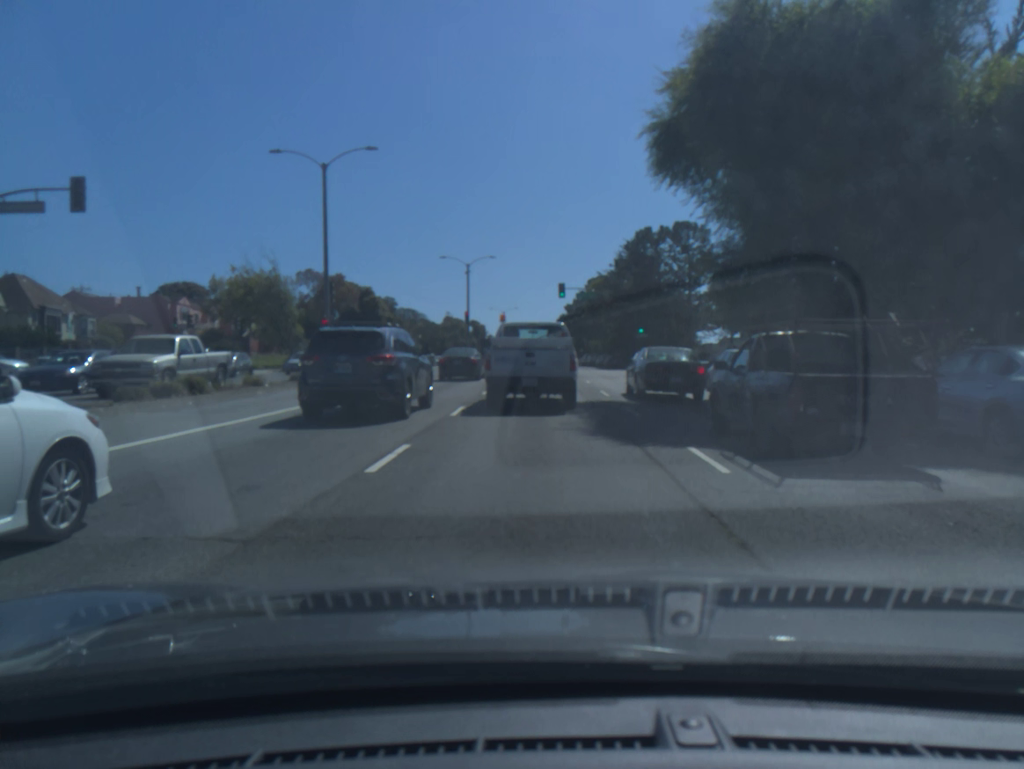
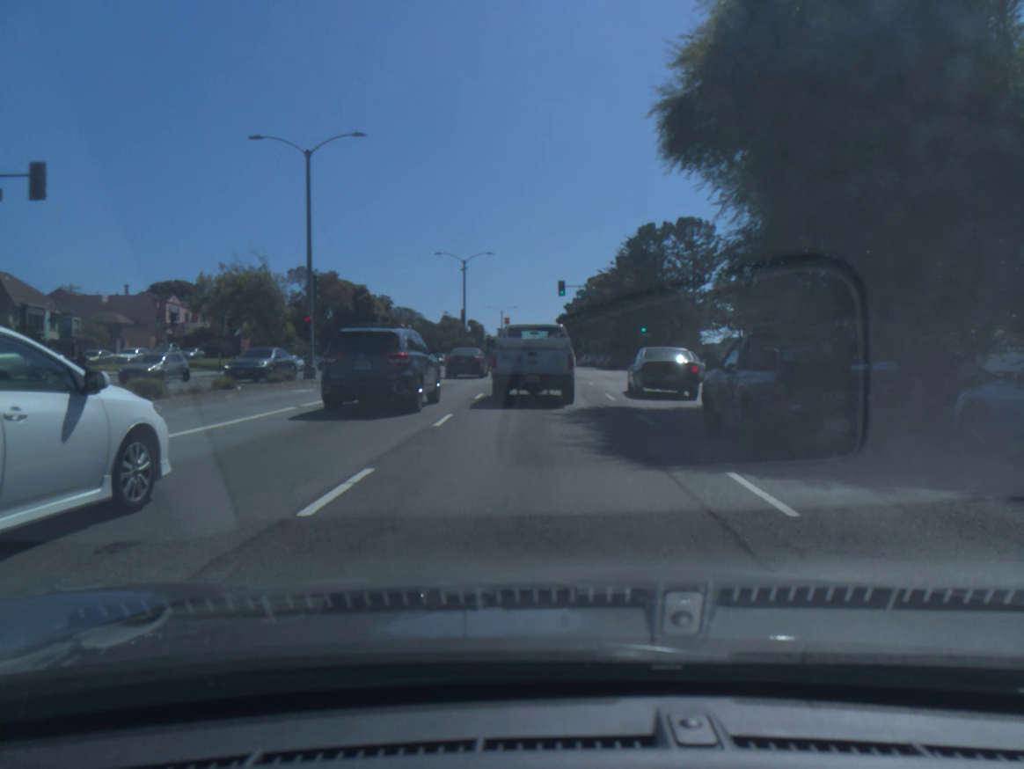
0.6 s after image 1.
(0.0, +2.1) m; 0°
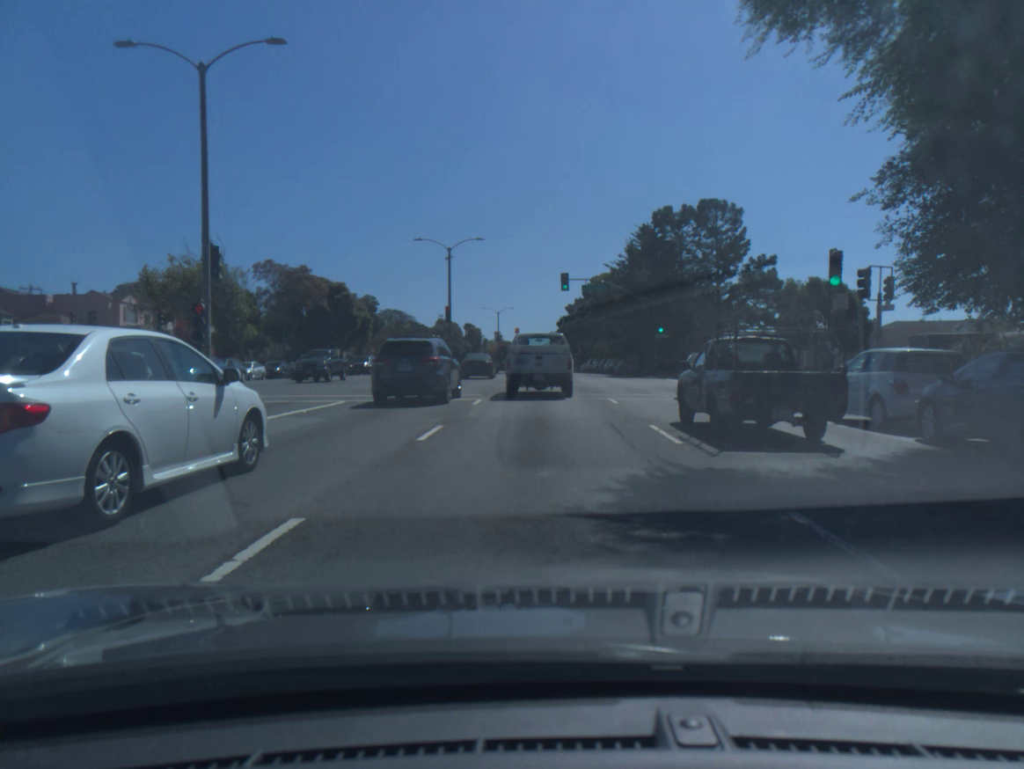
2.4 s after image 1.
(0.0, +9.5) m; 0°
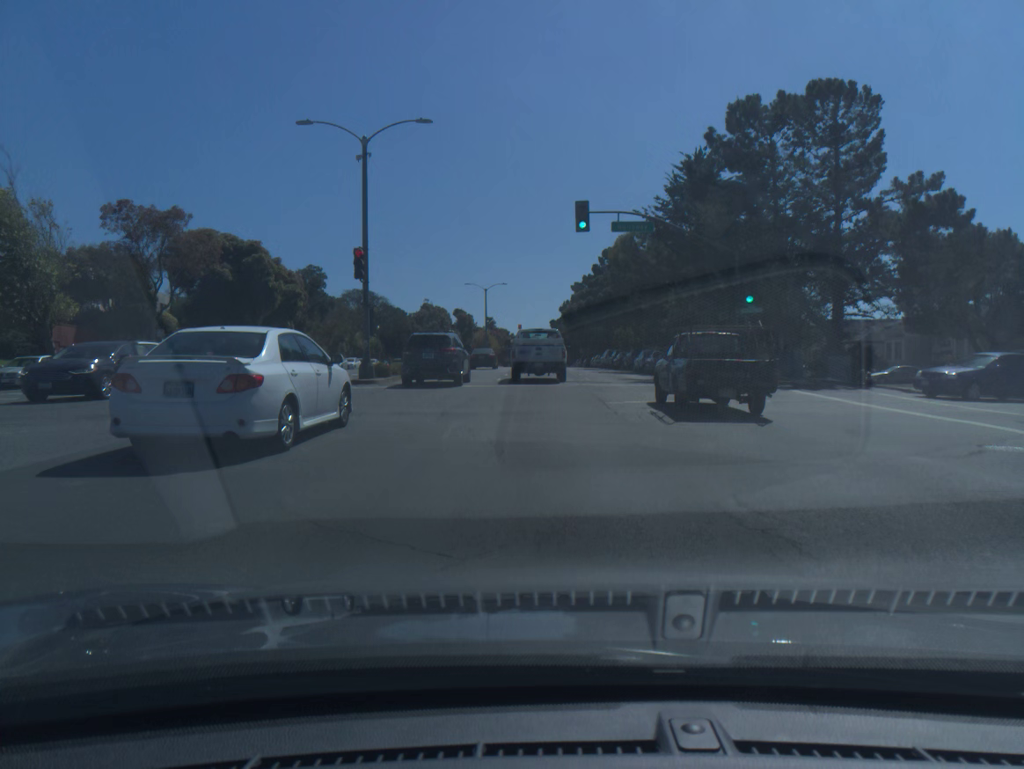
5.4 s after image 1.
(-0.1, +24.2) m; 0°
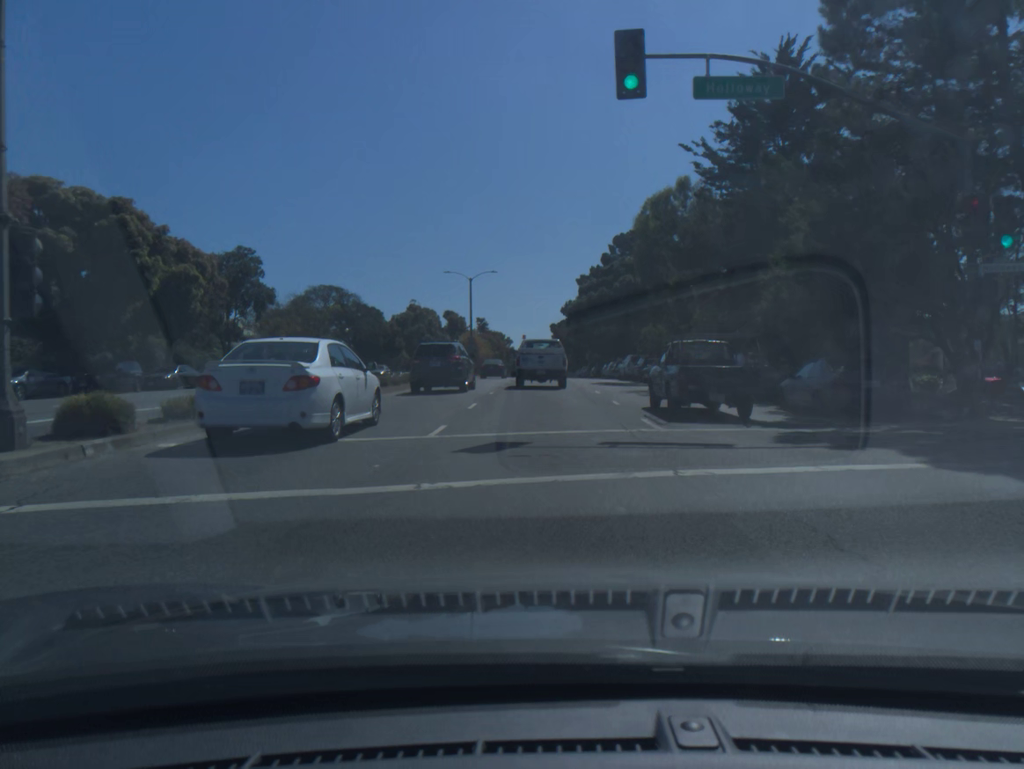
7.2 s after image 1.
(-0.1, +18.6) m; 0°
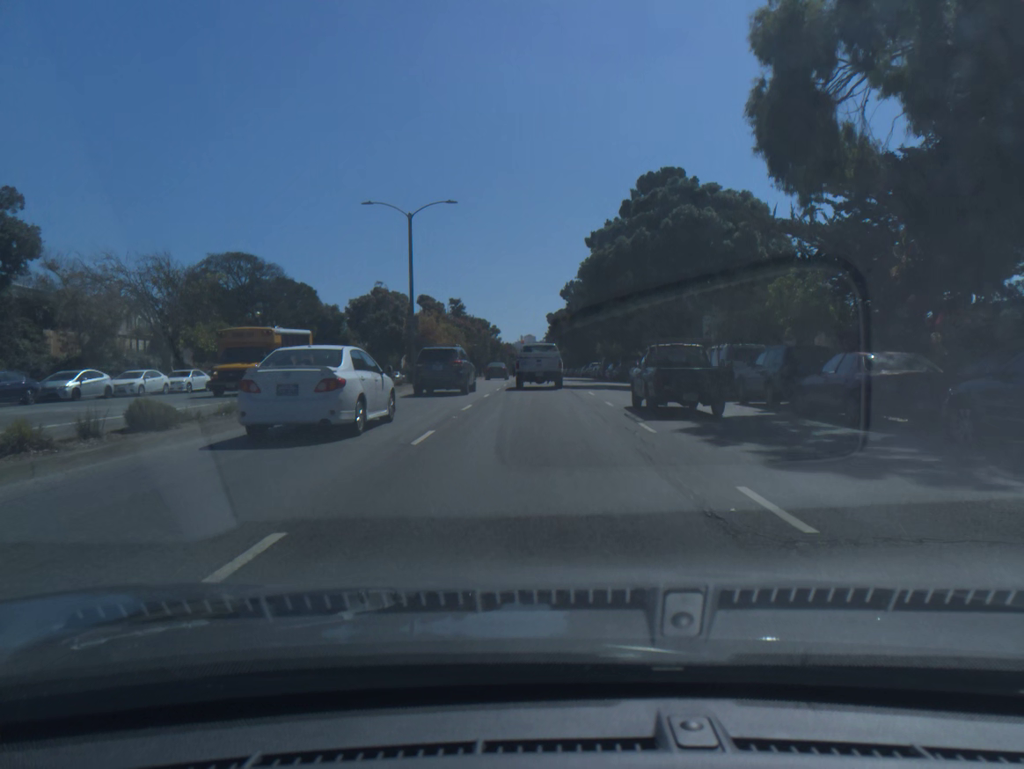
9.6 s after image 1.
(+0.1, +28.5) m; 0°
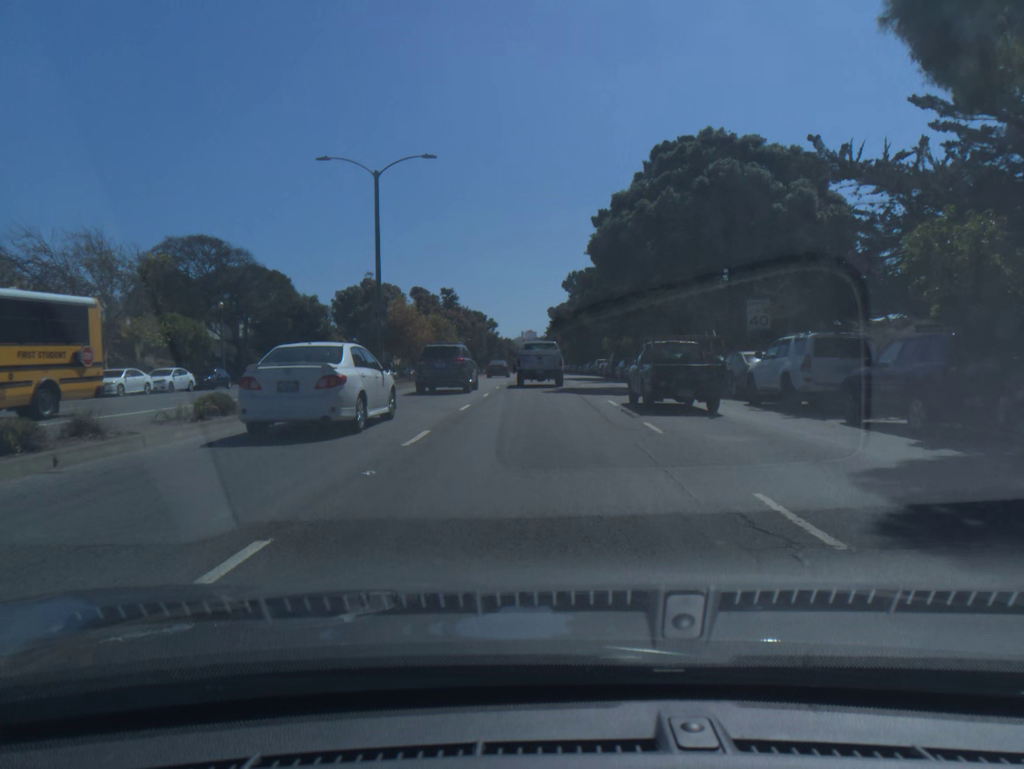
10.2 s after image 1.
(0.0, +7.9) m; 0°
